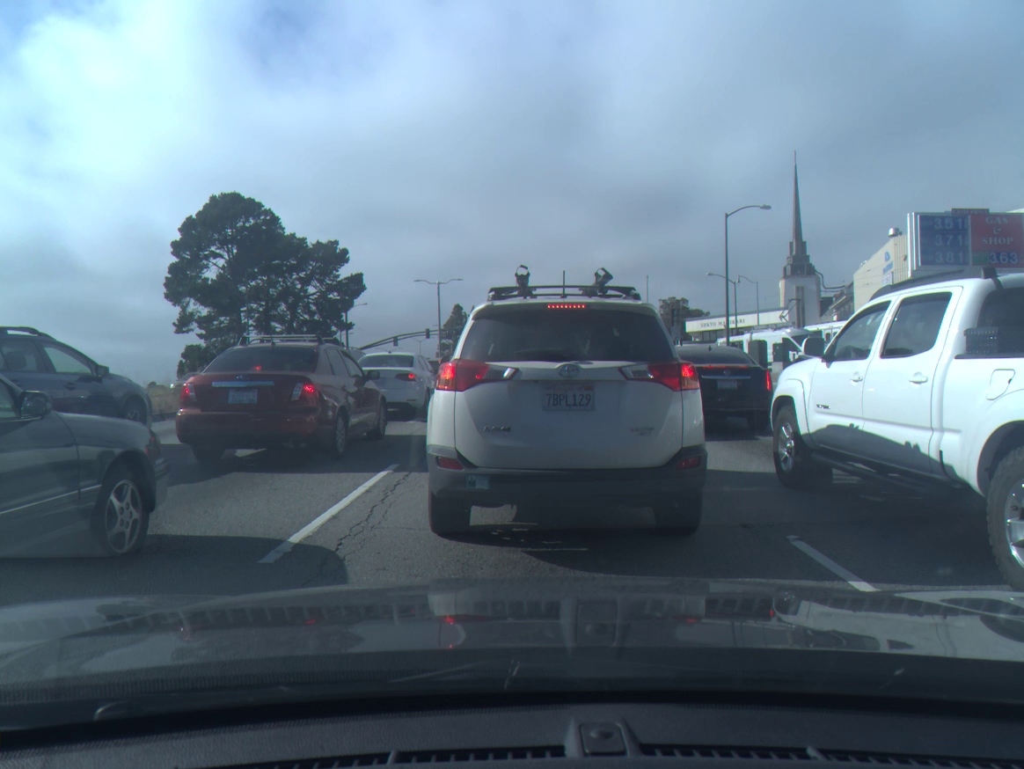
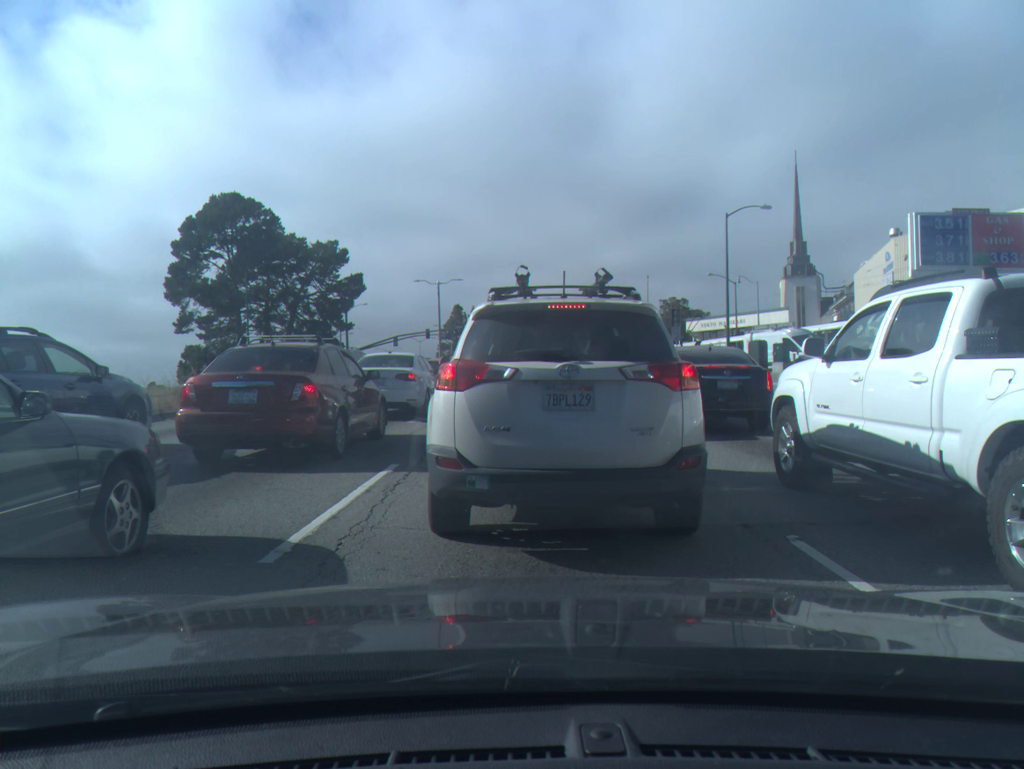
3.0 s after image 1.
(0.0, 0.0) m; 0°
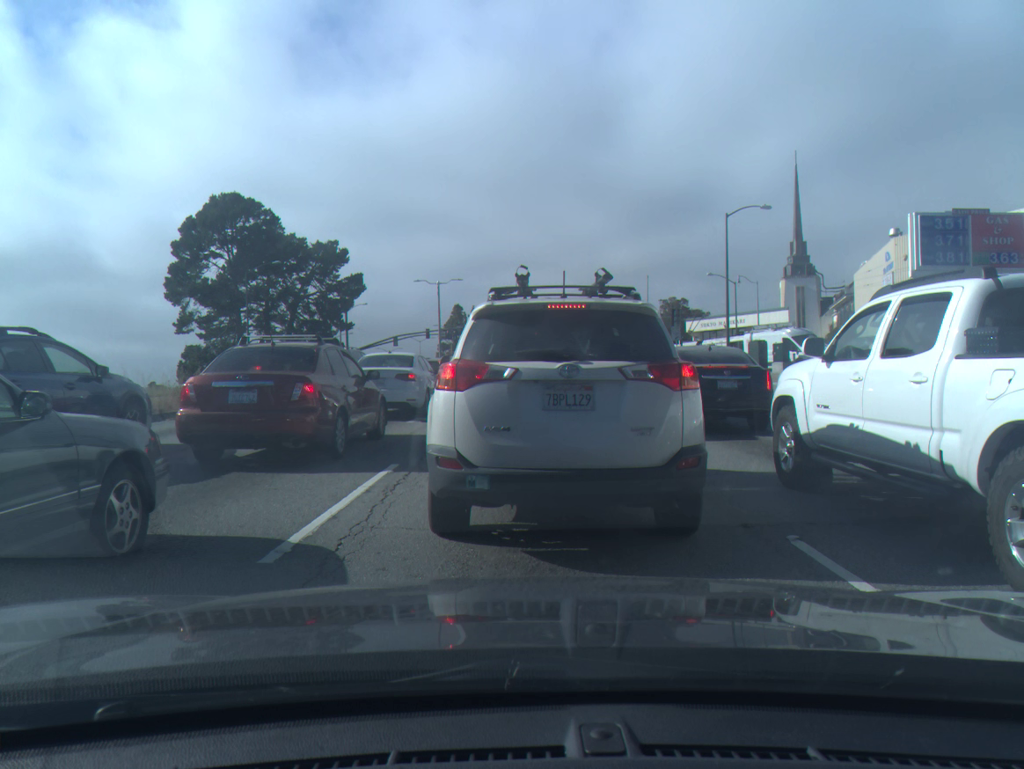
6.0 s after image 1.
(0.0, 0.0) m; 0°
